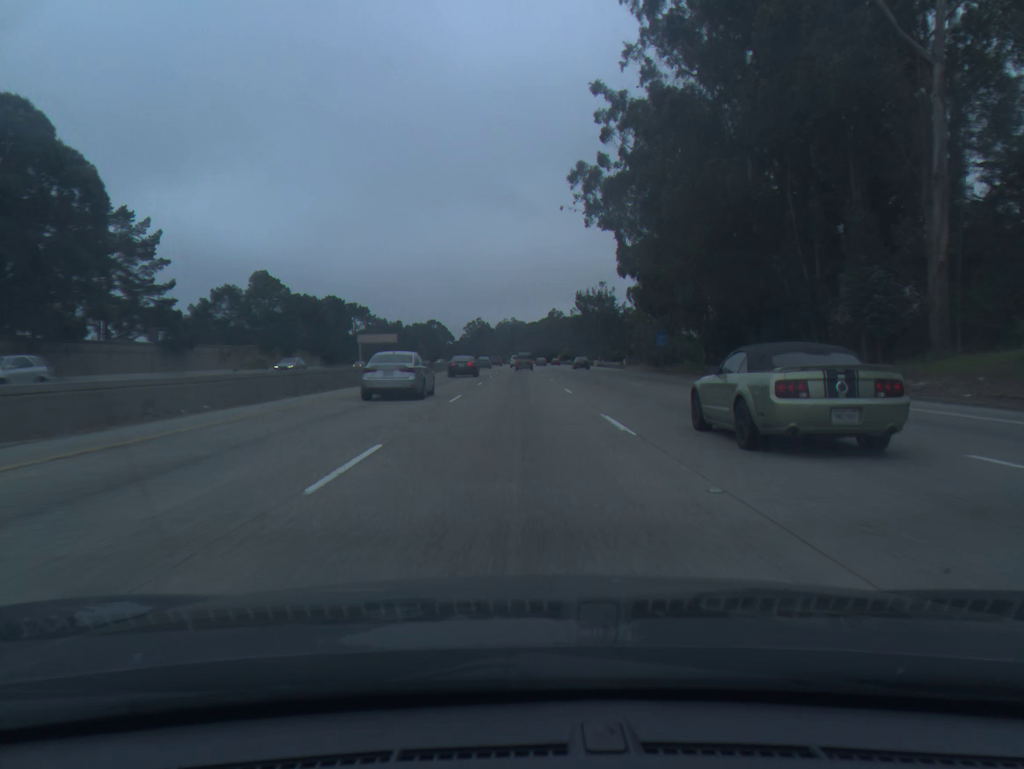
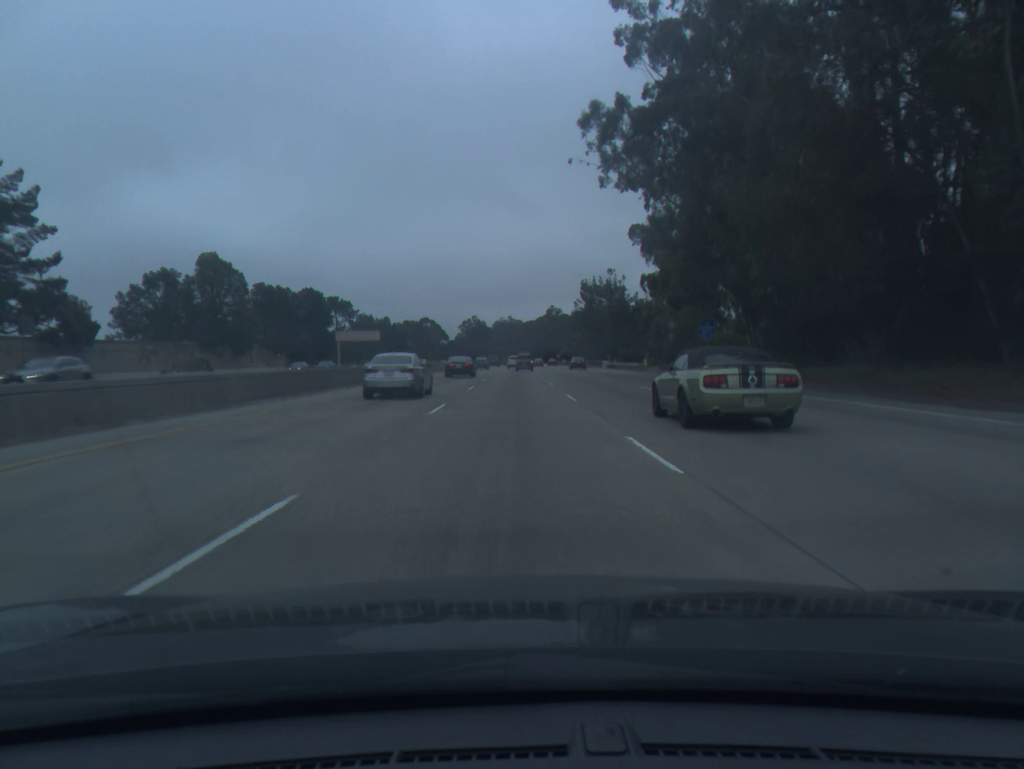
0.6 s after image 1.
(0.0, +18.7) m; 0°
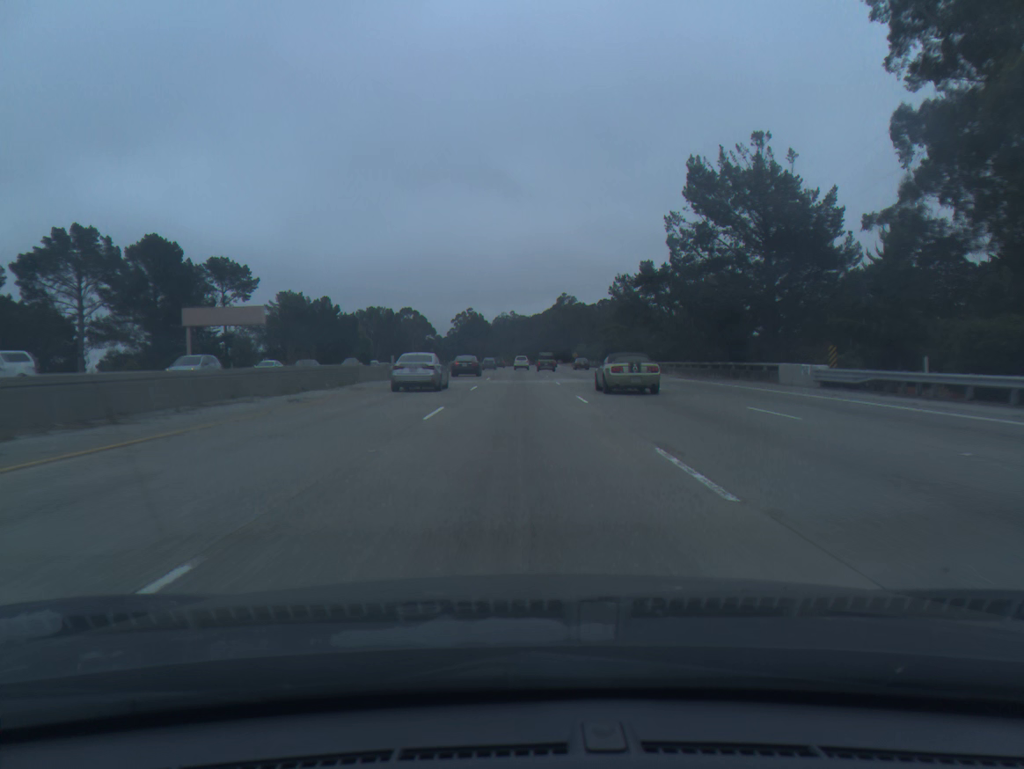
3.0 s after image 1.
(-0.4, +74.7) m; 0°
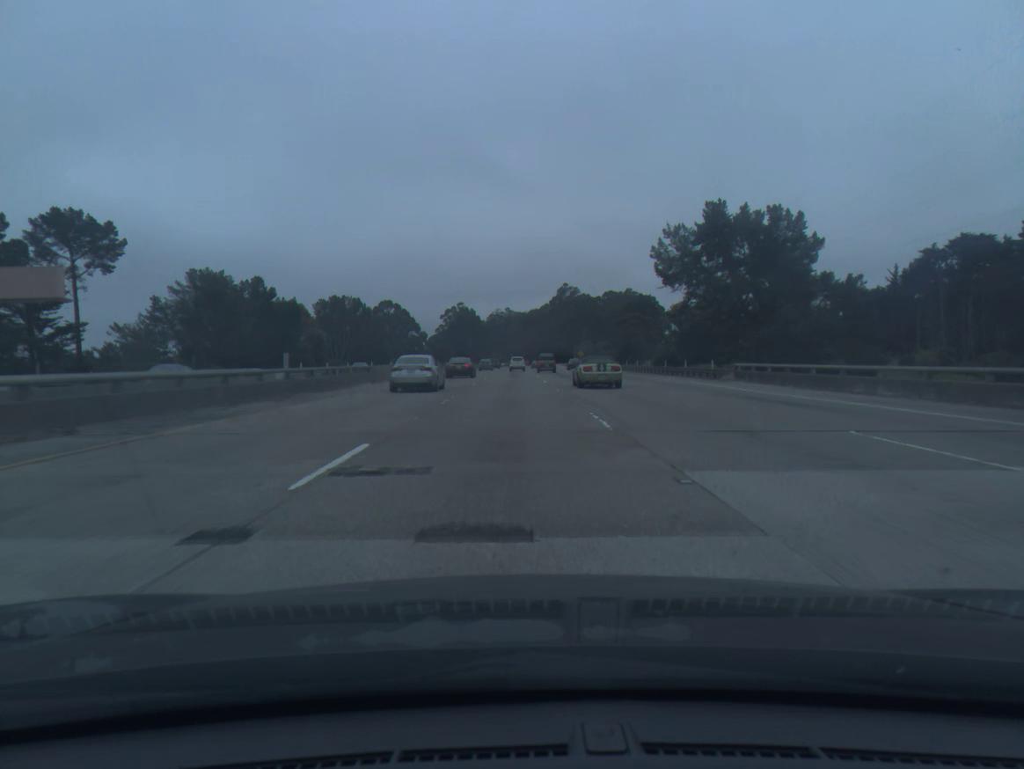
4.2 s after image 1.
(+0.2, +37.3) m; 0°
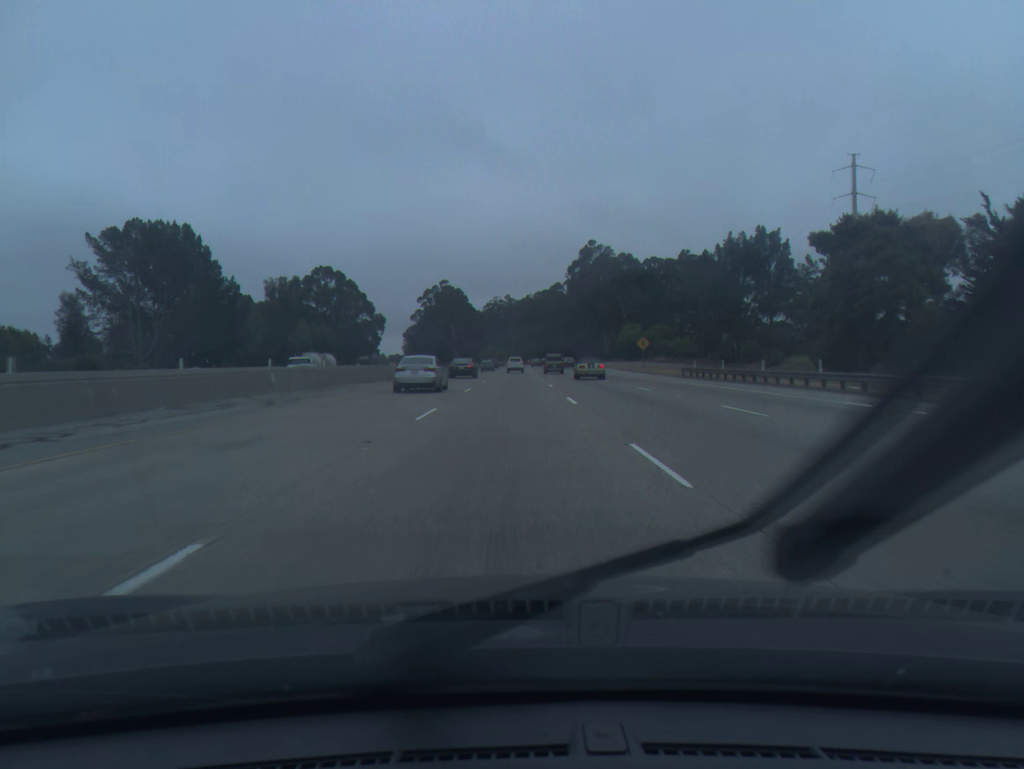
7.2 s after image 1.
(-0.5, +93.3) m; 0°
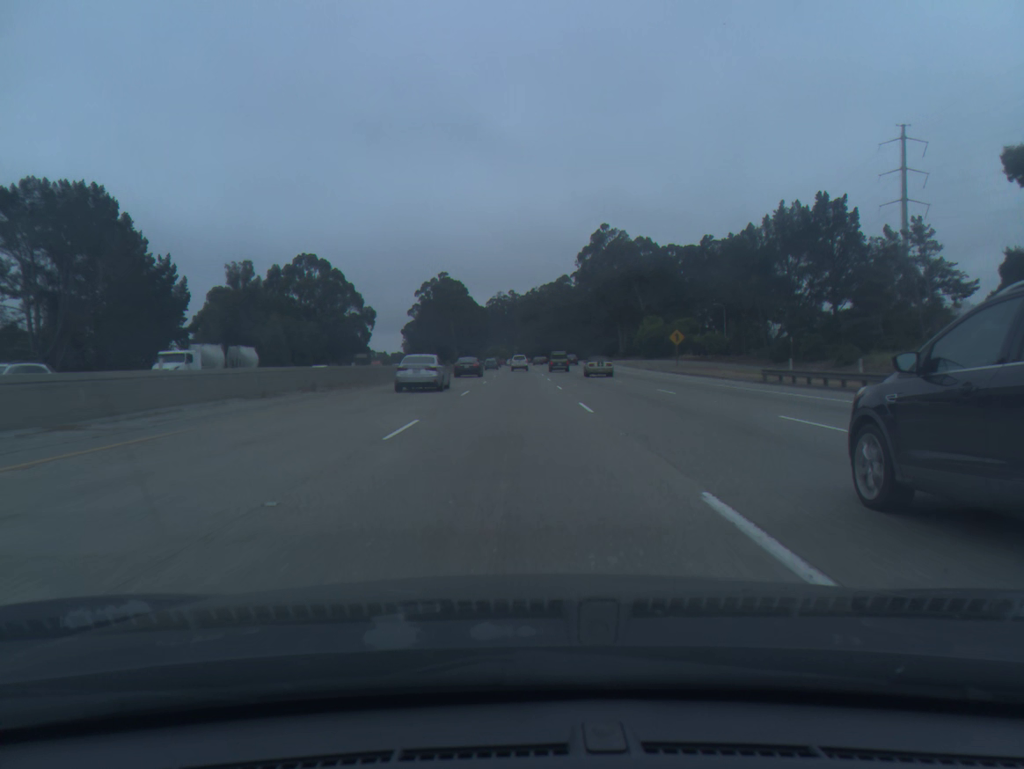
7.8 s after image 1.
(0.0, +18.6) m; 0°
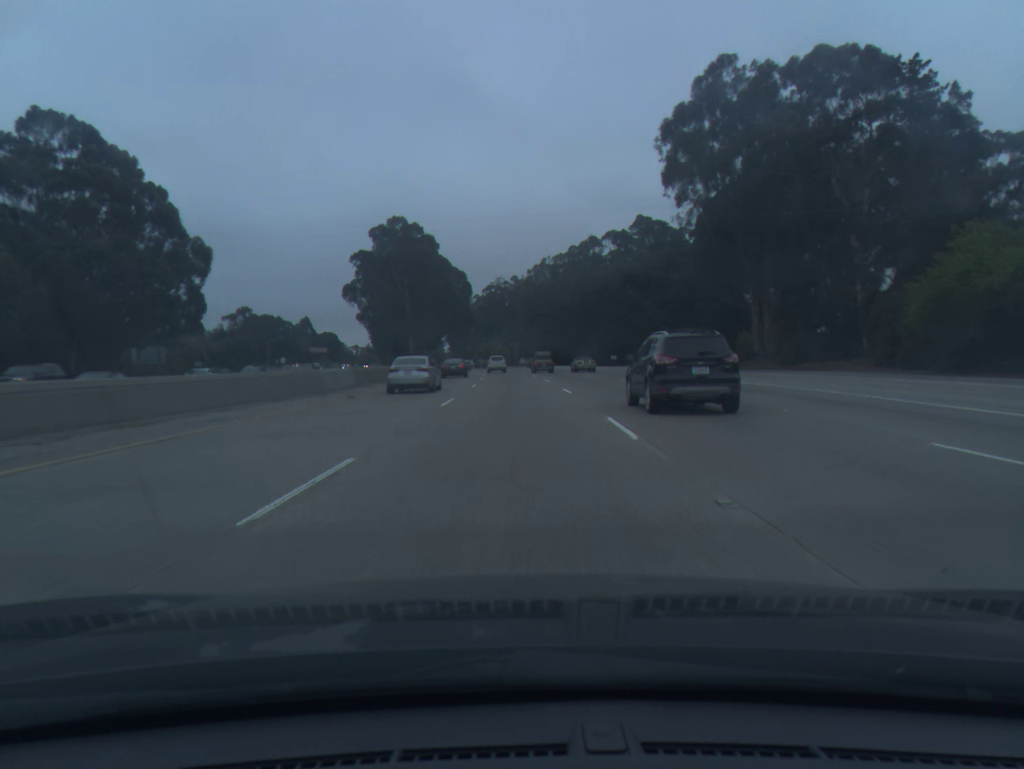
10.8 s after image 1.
(+0.2, +93.5) m; 0°
